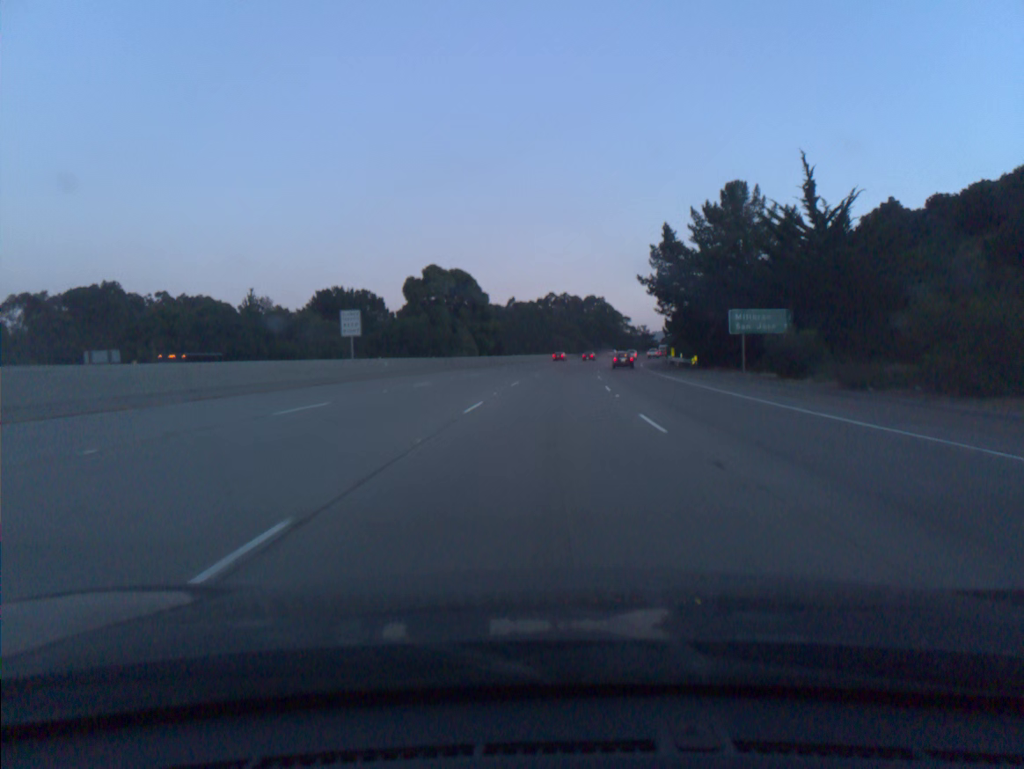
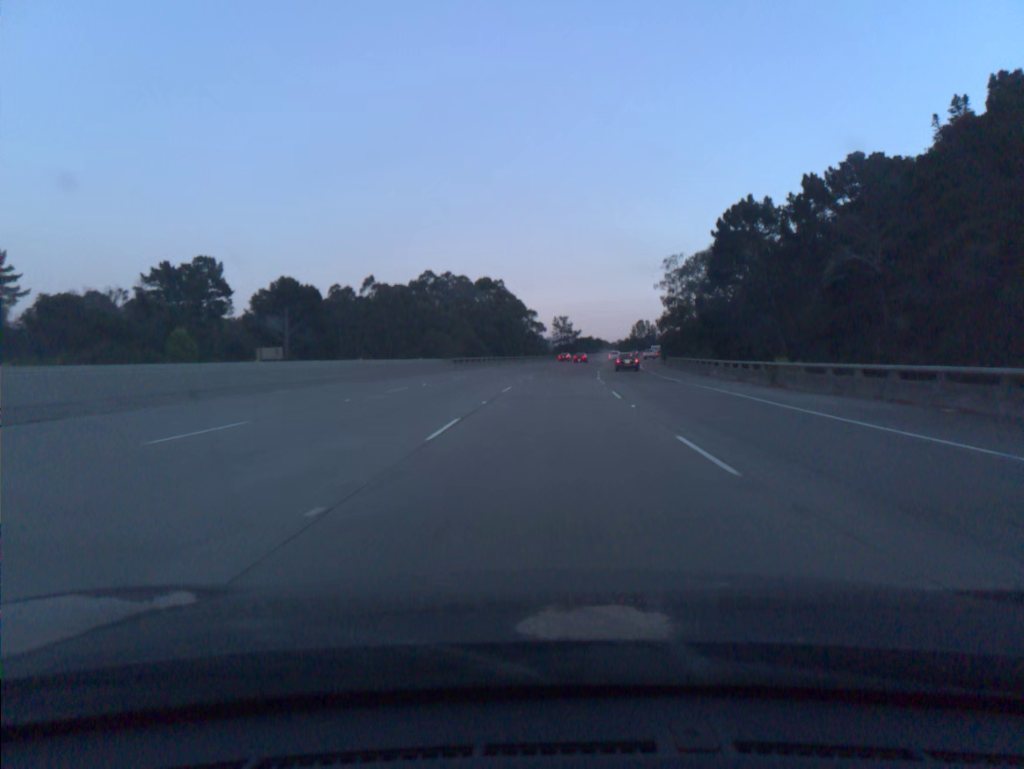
(+6.1, +90.9) m; +8°
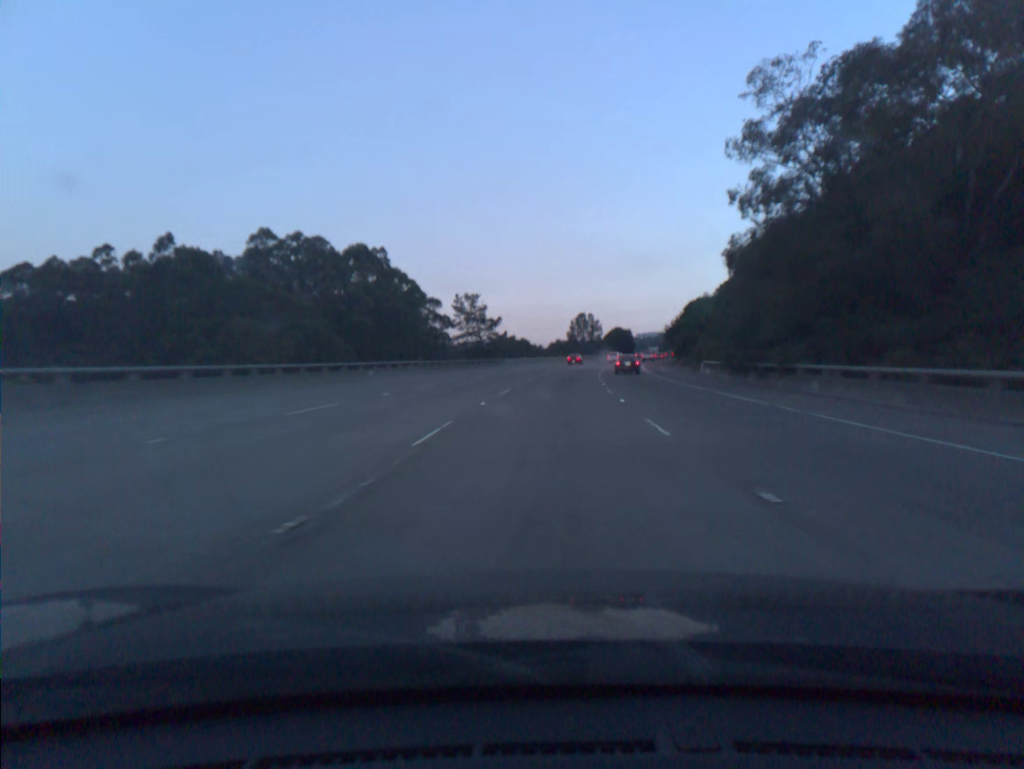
(+3.8, +72.9) m; +6°
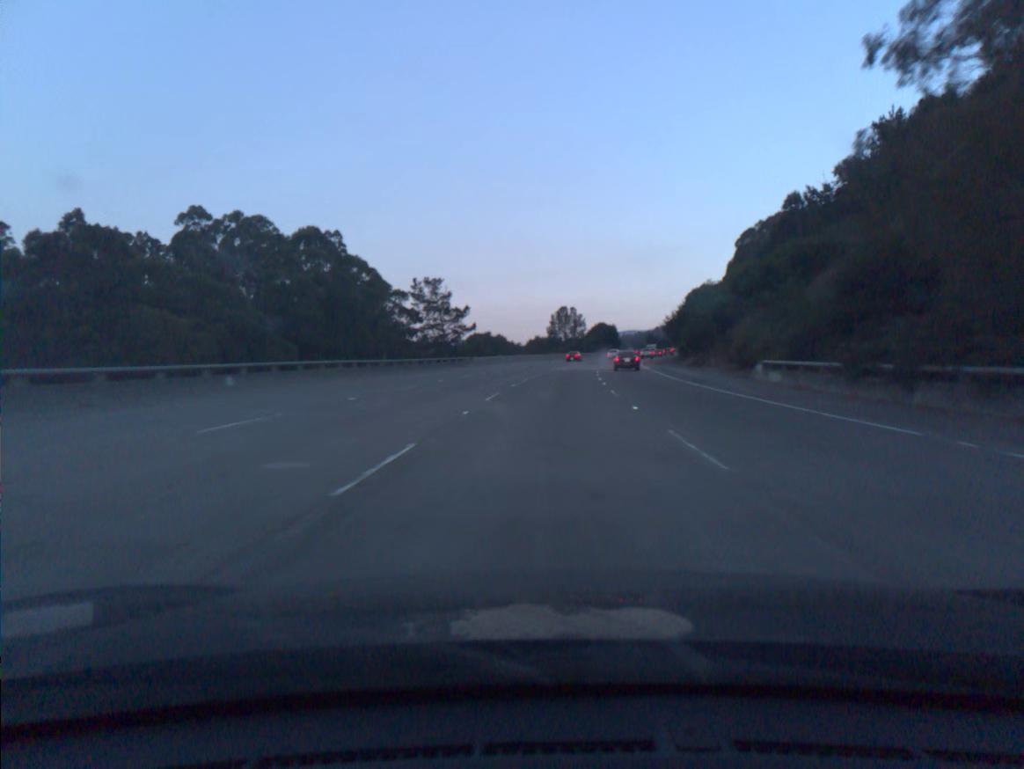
(+0.2, +18.3) m; +1°
